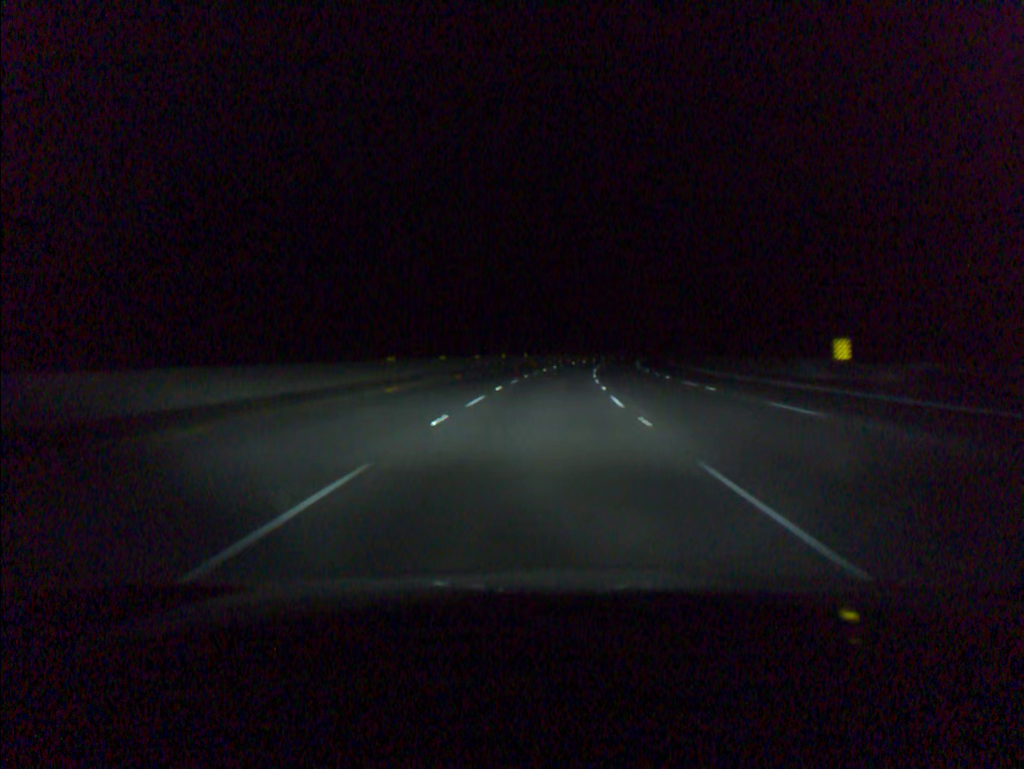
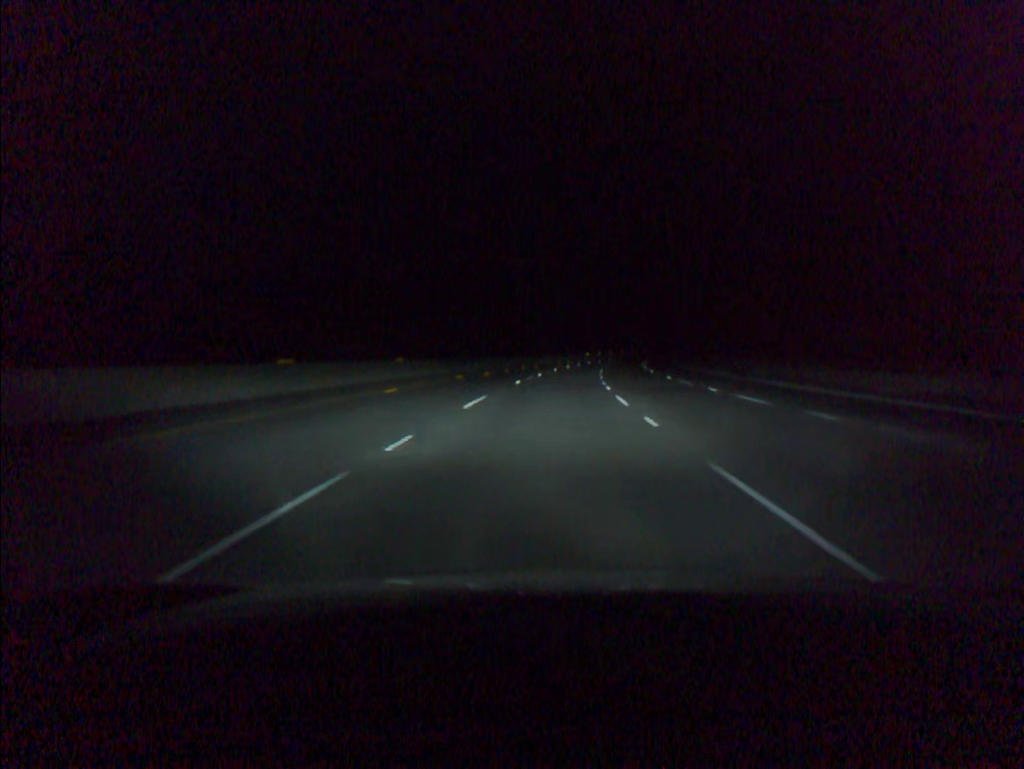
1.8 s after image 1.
(+2.2, +58.5) m; +4°
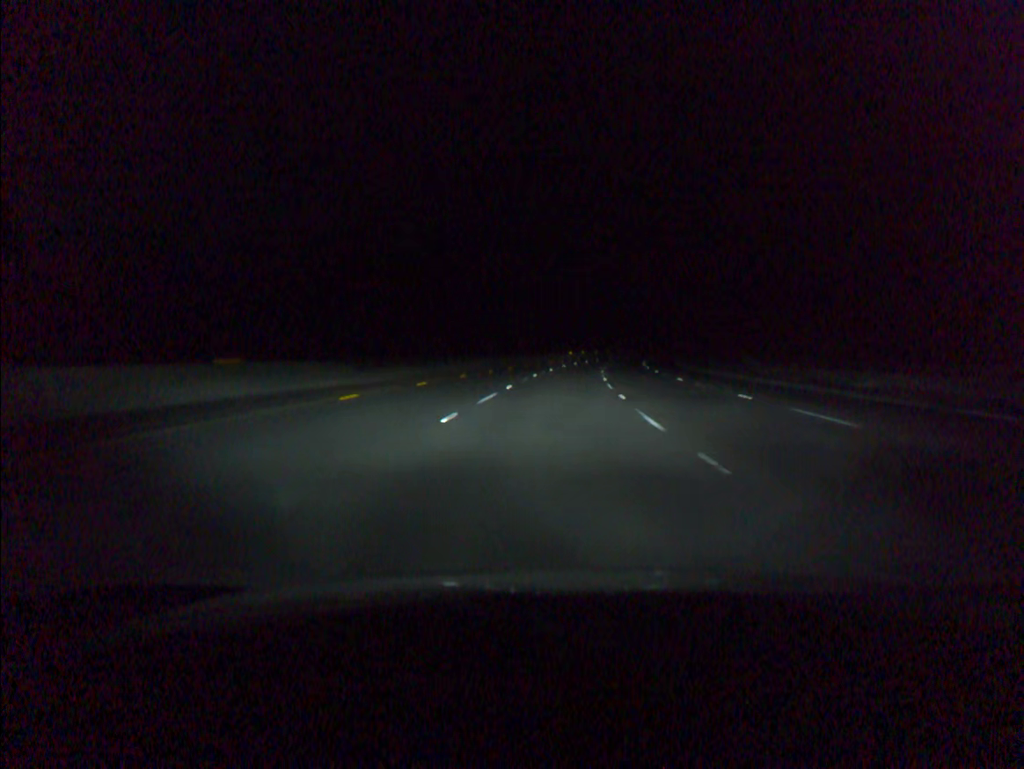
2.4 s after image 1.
(+0.3, +19.5) m; +2°
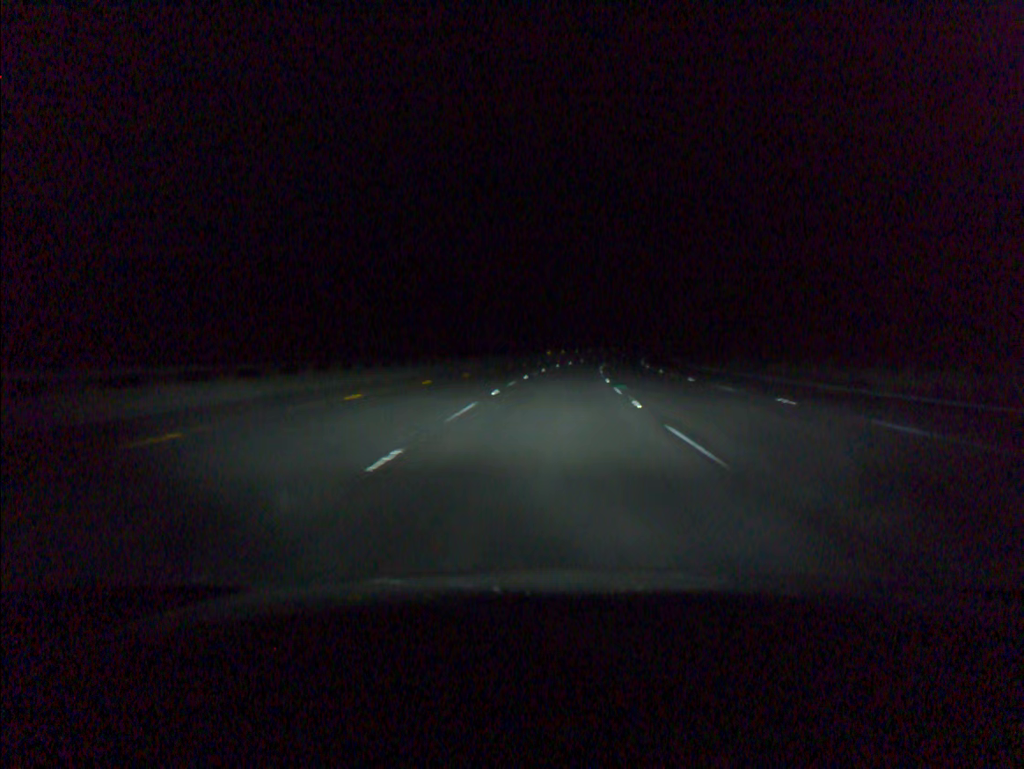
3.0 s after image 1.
(+0.3, +19.5) m; +2°
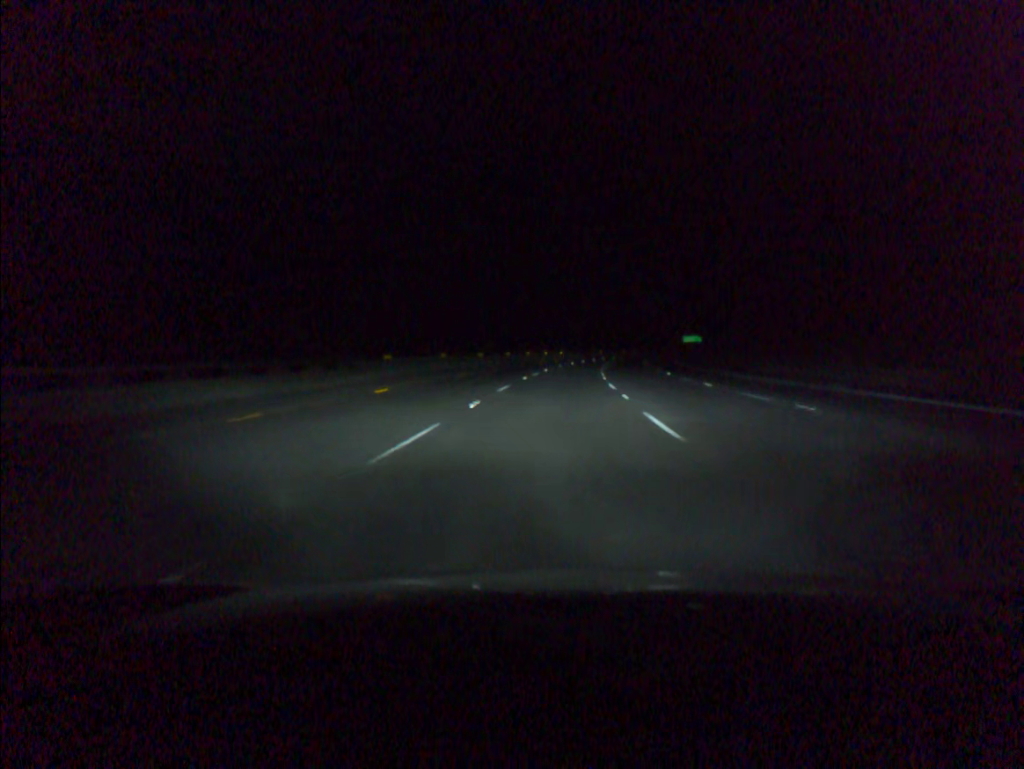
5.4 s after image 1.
(+4.4, +77.9) m; +6°
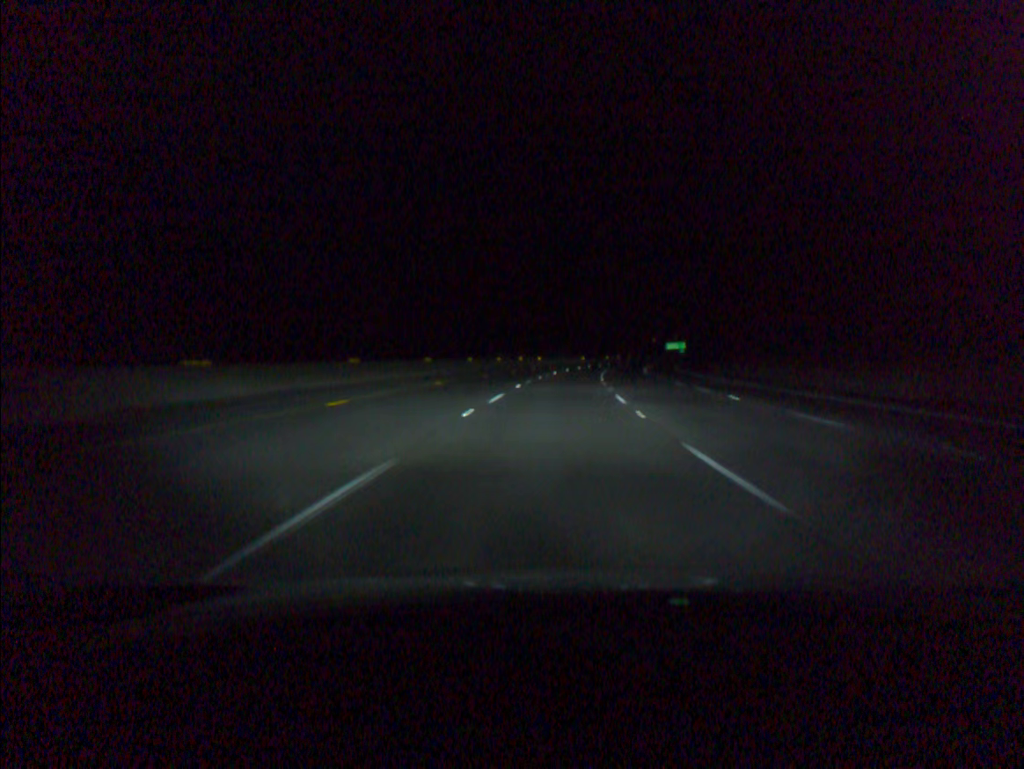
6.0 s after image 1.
(+0.3, +19.5) m; +2°
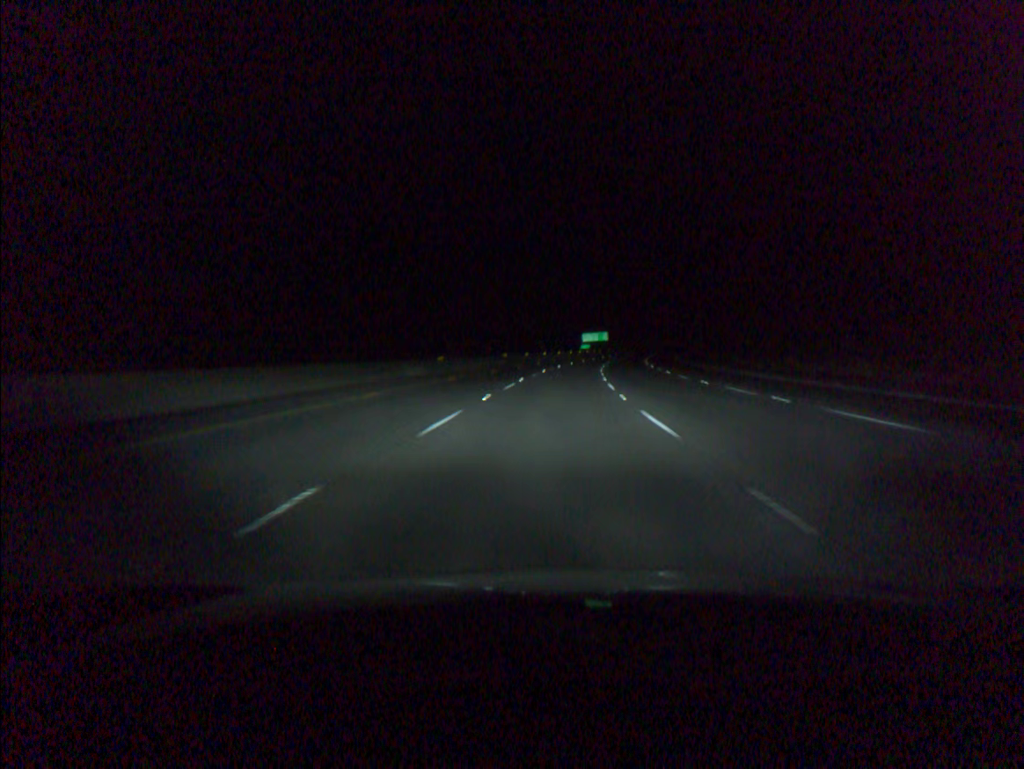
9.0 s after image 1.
(+7.5, +97.1) m; +8°
